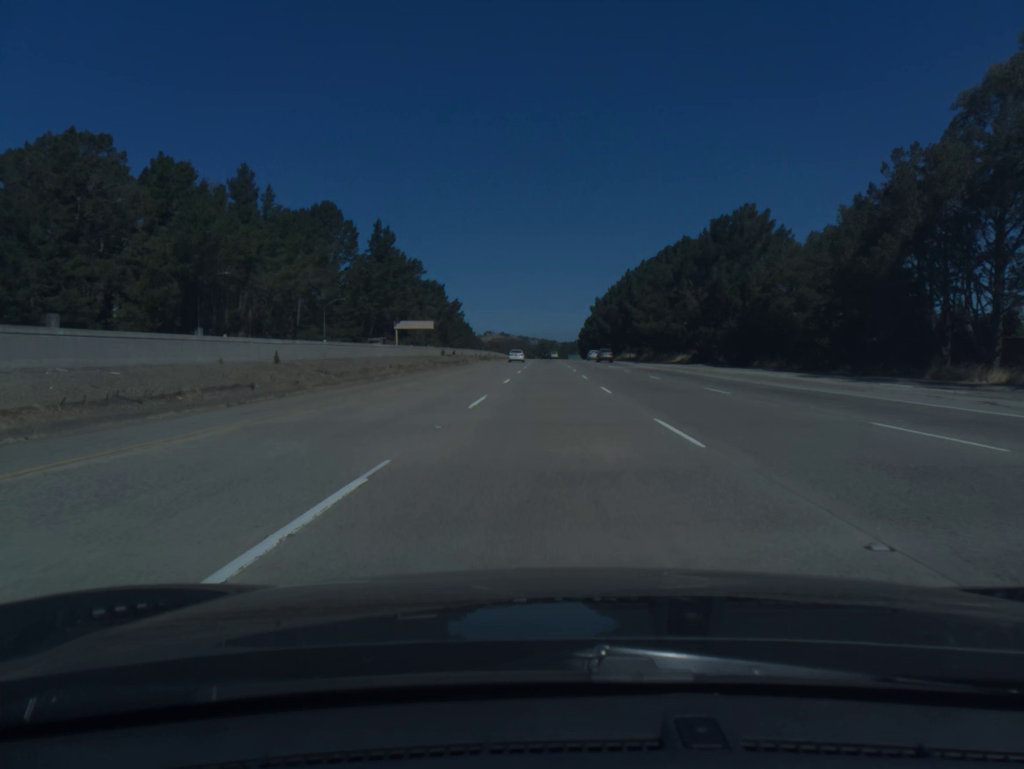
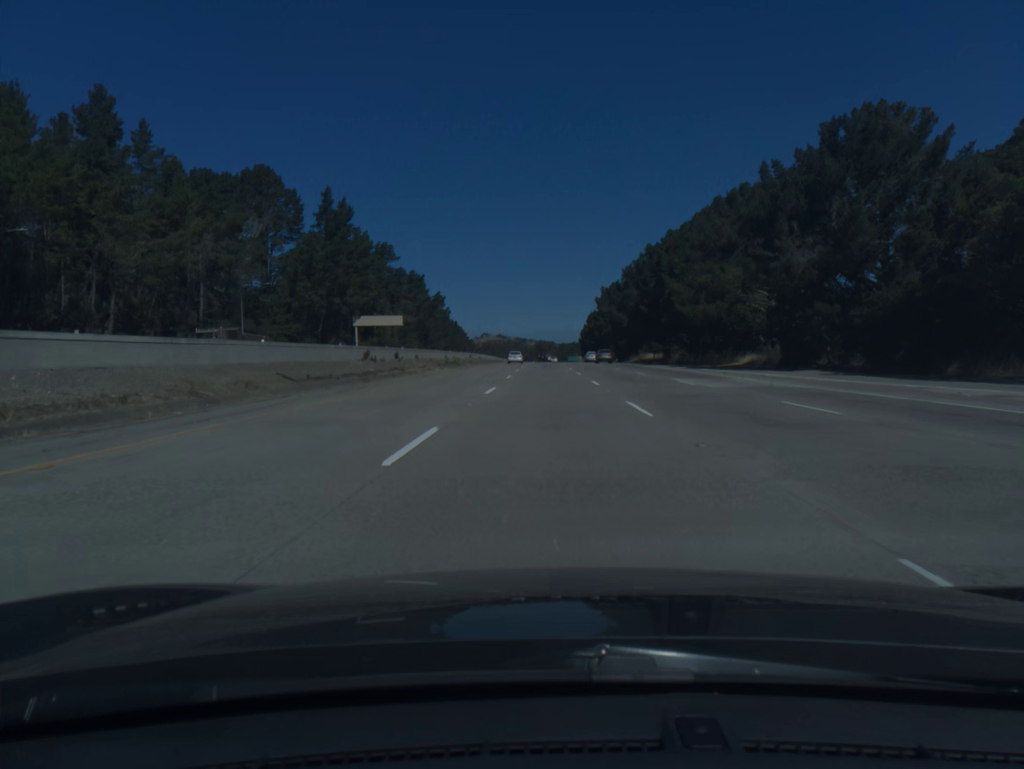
(+0.1, +39.0) m; 0°
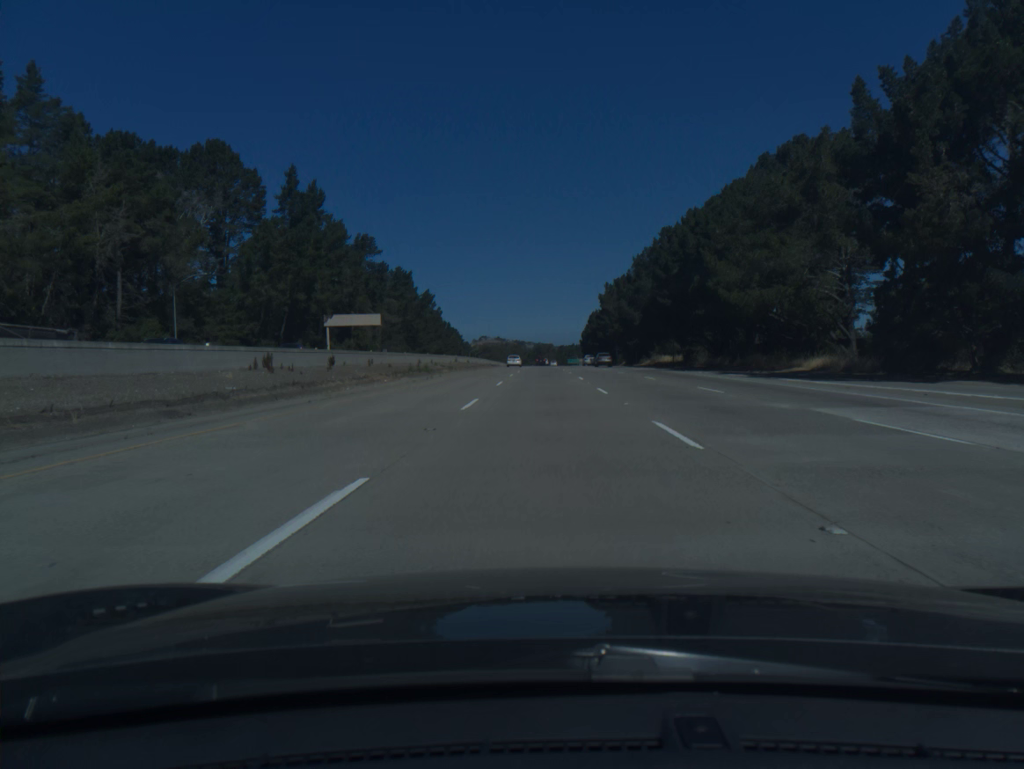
(0.0, +19.5) m; 0°
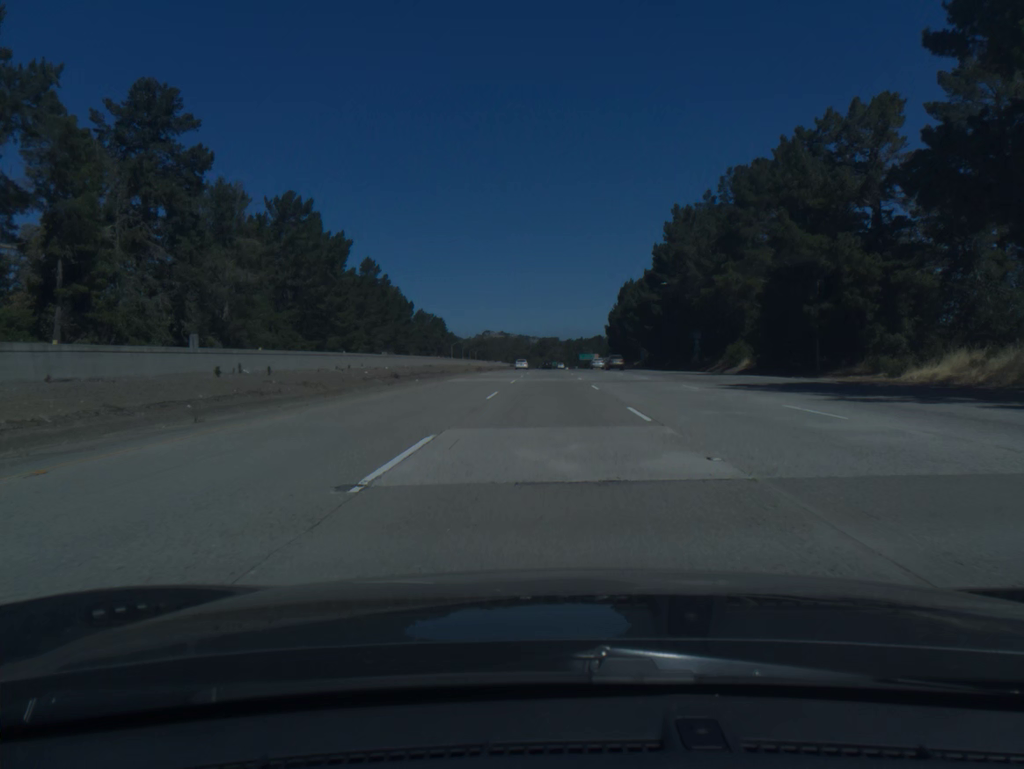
(-0.5, +97.9) m; 0°
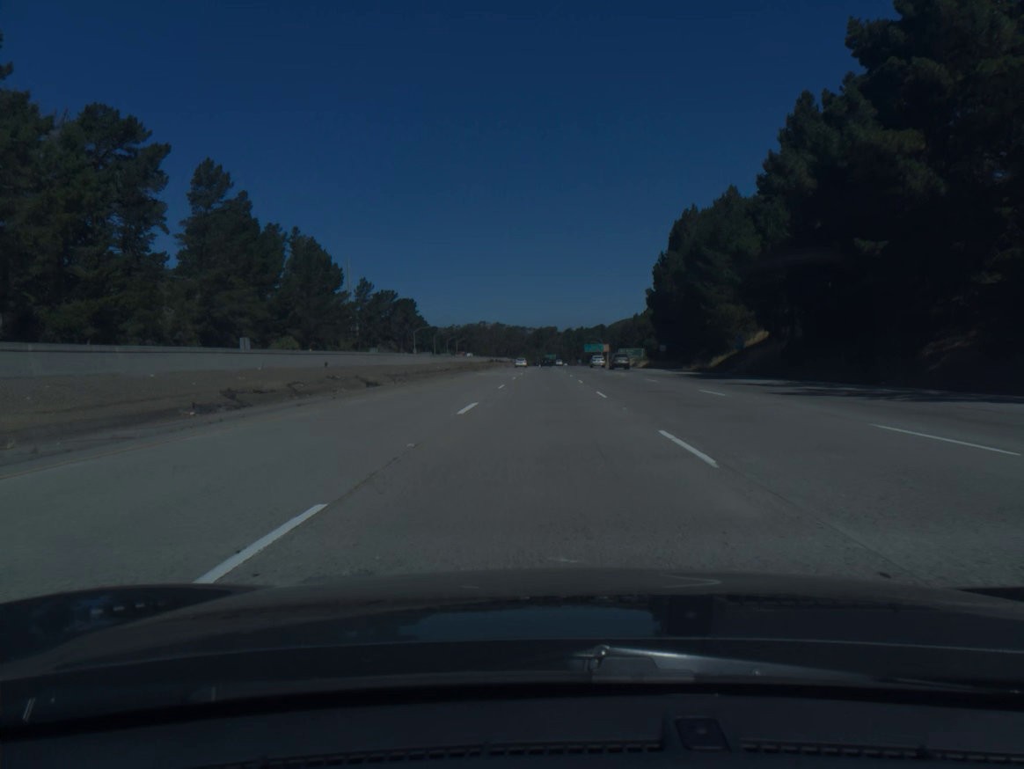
(+0.3, +78.9) m; 0°
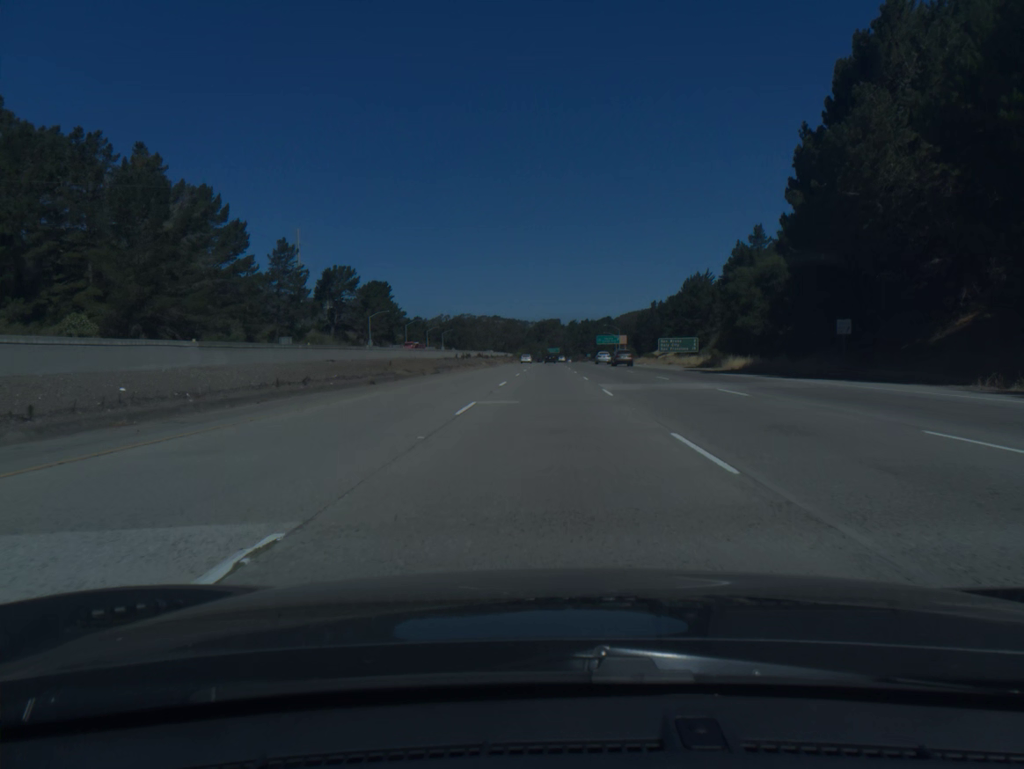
(-0.1, +59.5) m; 0°
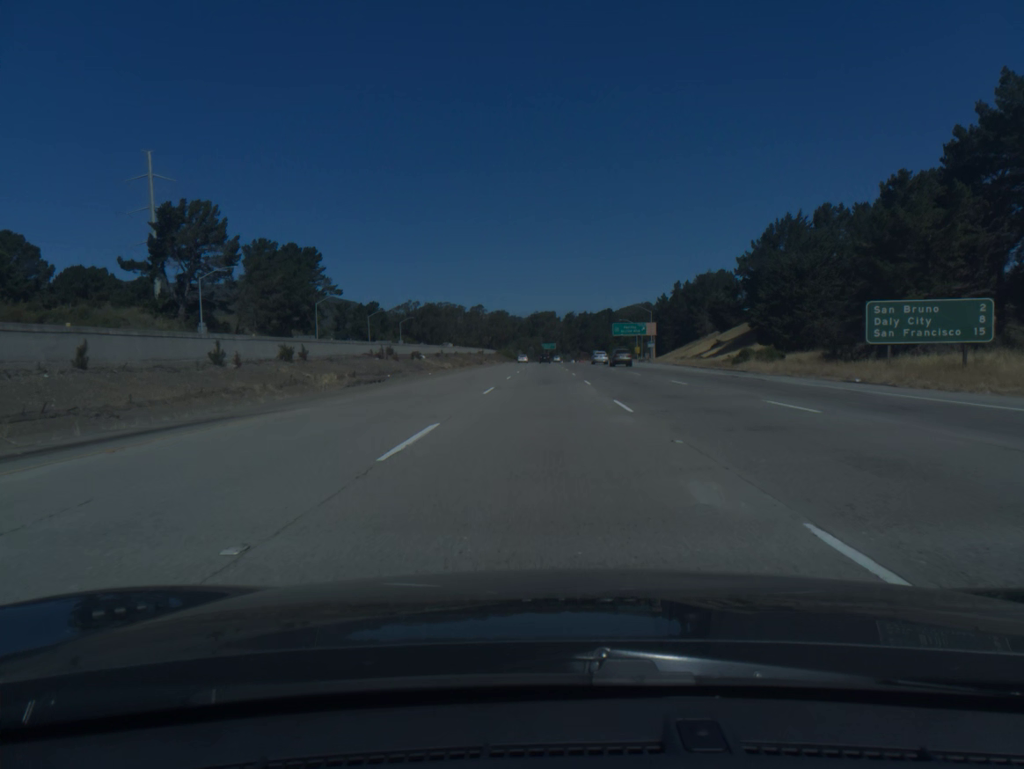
(+0.3, +79.3) m; 0°
